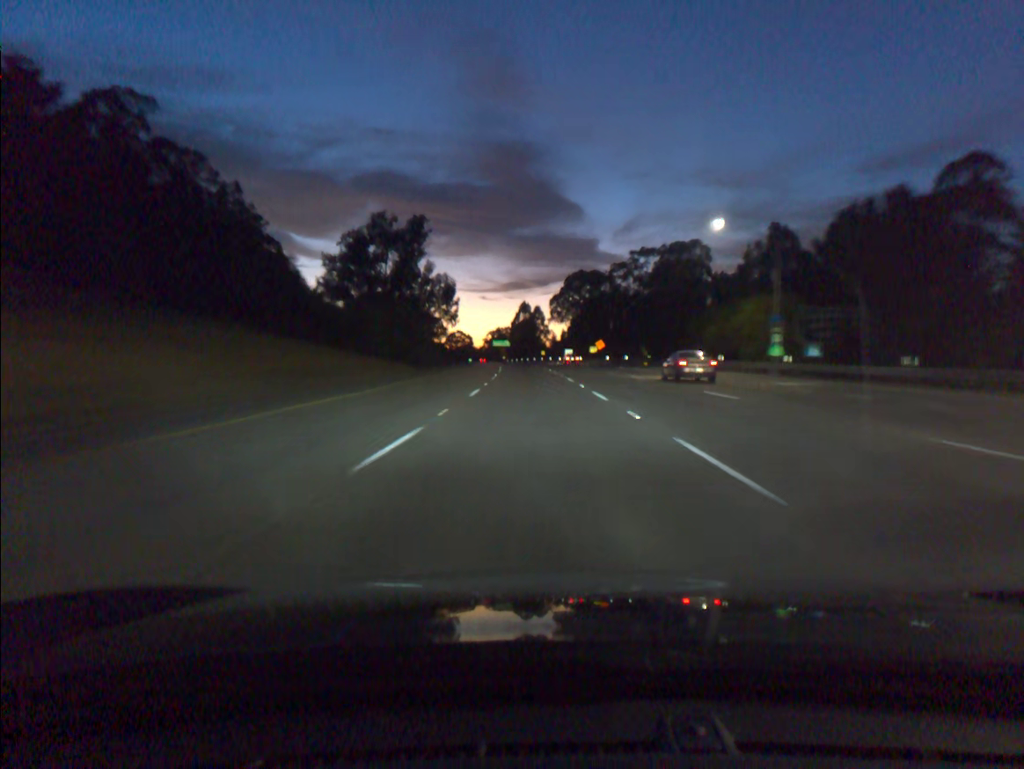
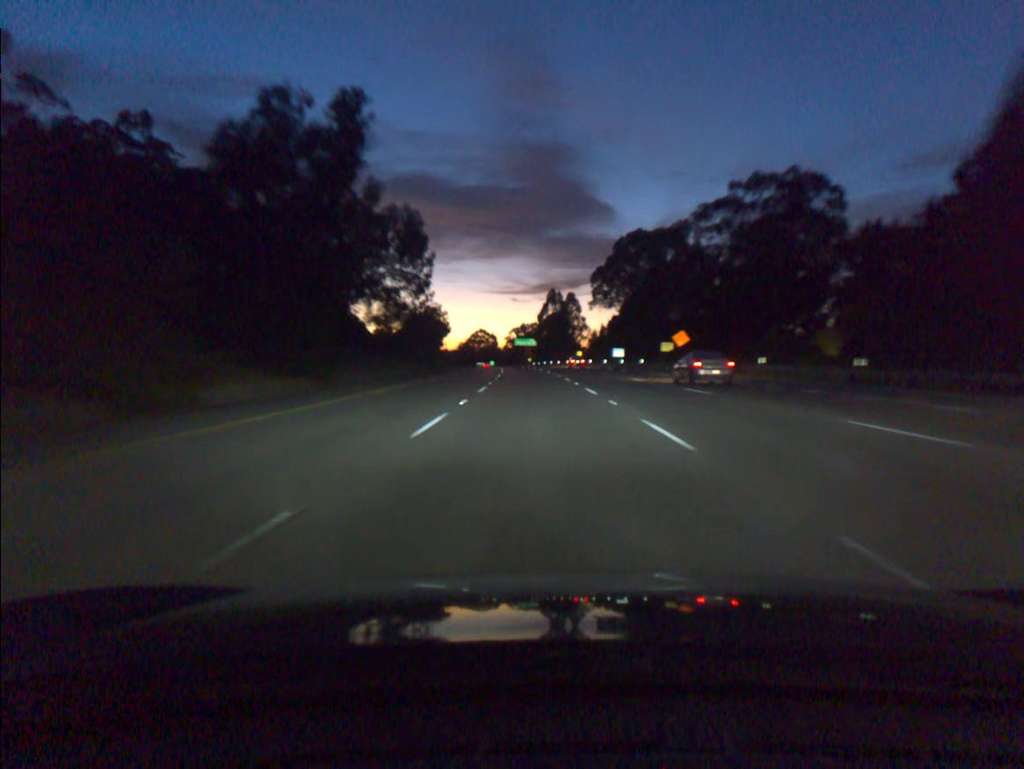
(-1.0, +55.0) m; -2°
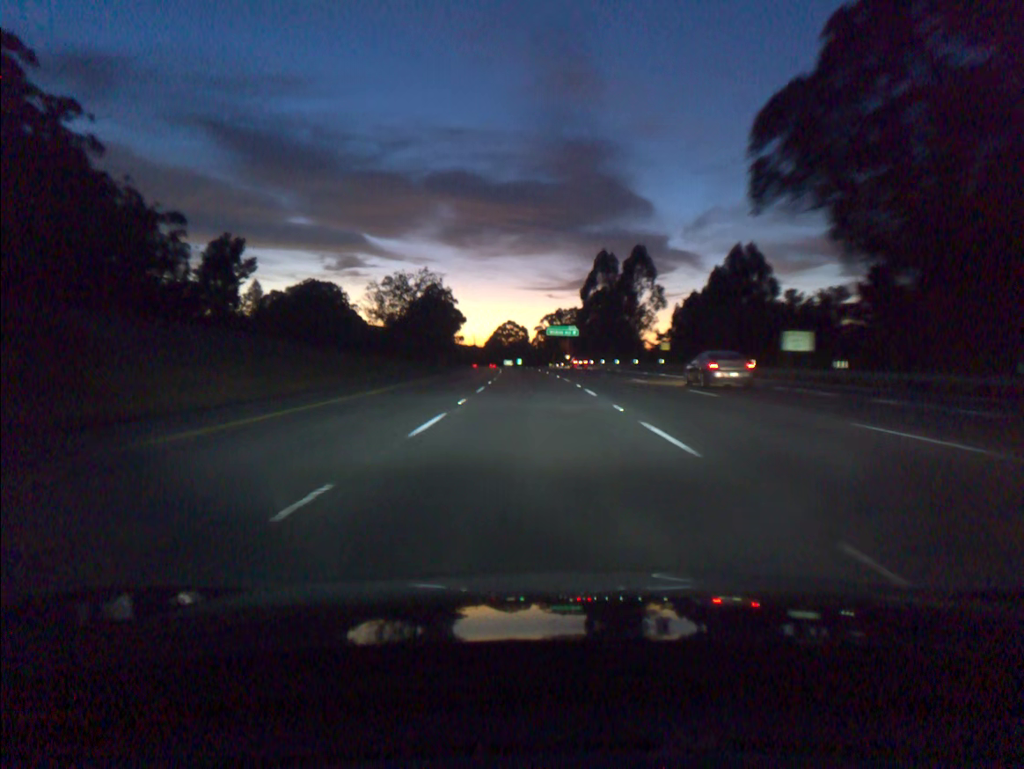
(-1.7, +73.4) m; -3°
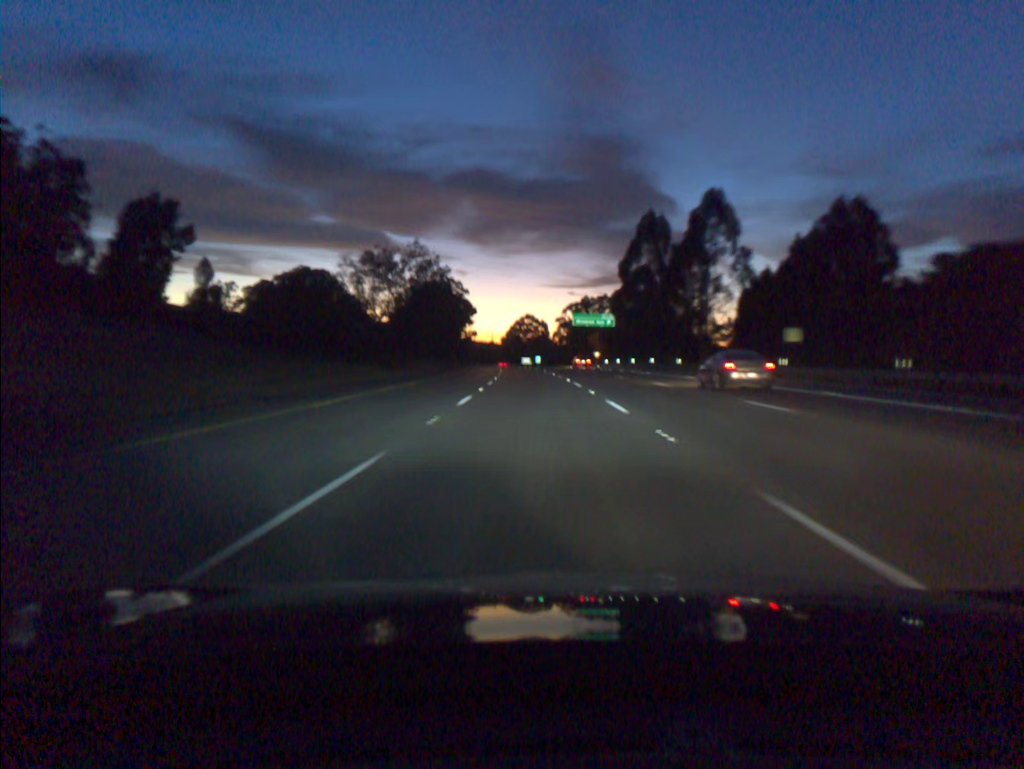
(-0.5, +36.8) m; -1°
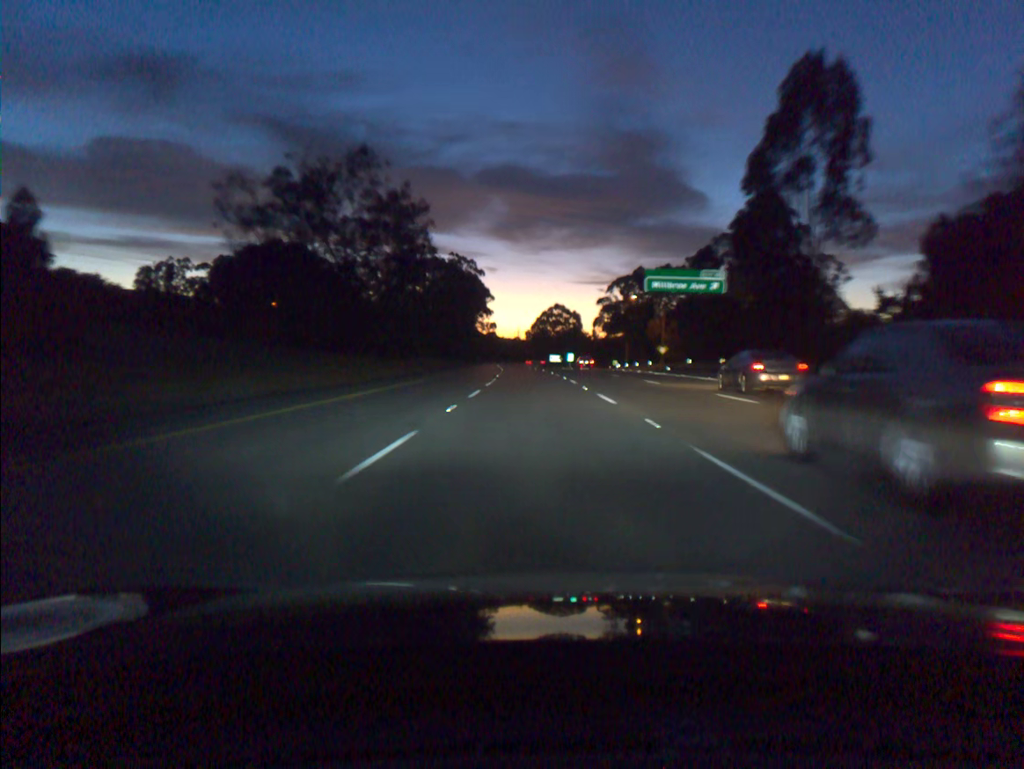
(-1.1, +55.2) m; -2°
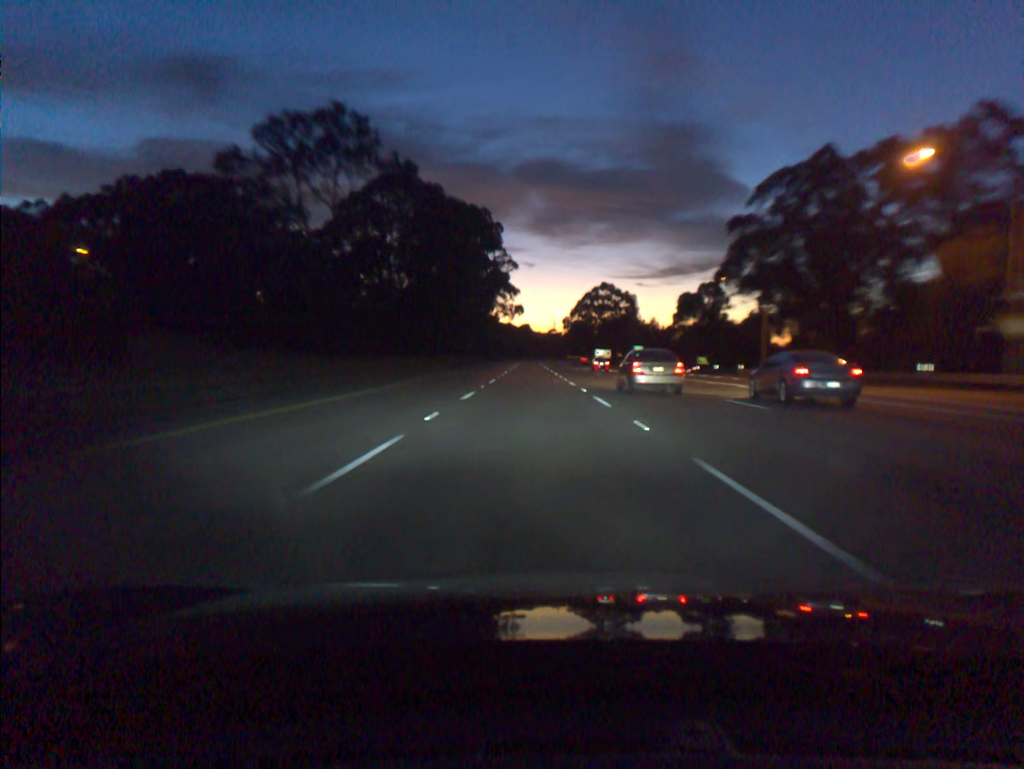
(-1.7, +73.9) m; -3°
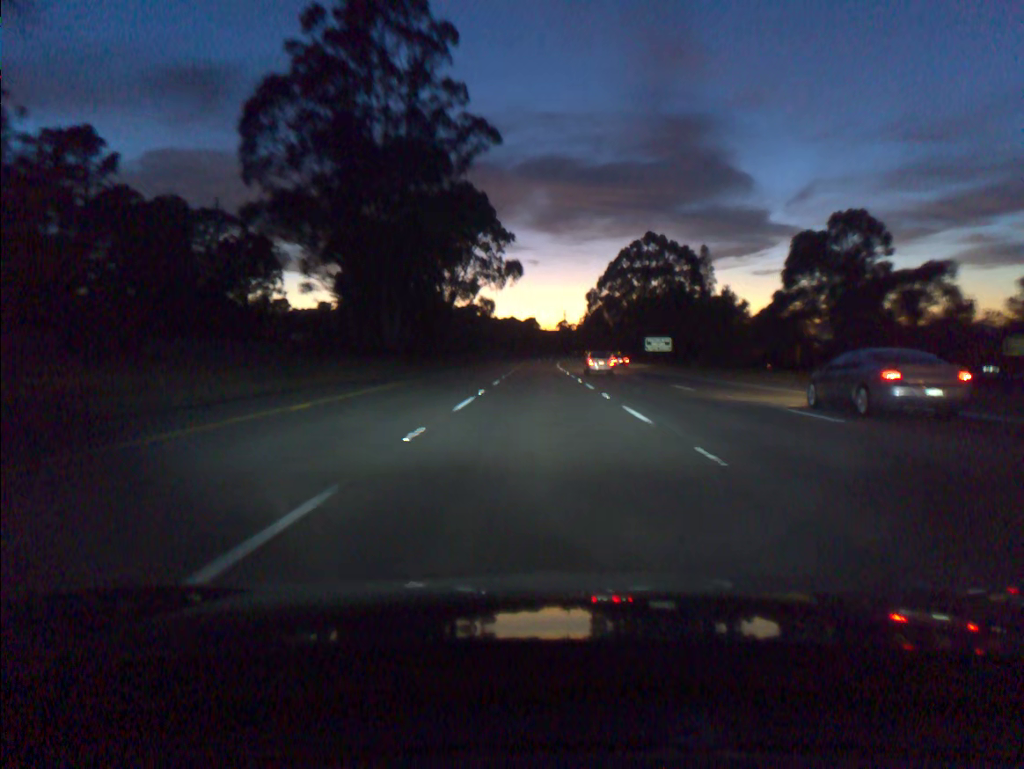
(-1.3, +92.5) m; 0°
